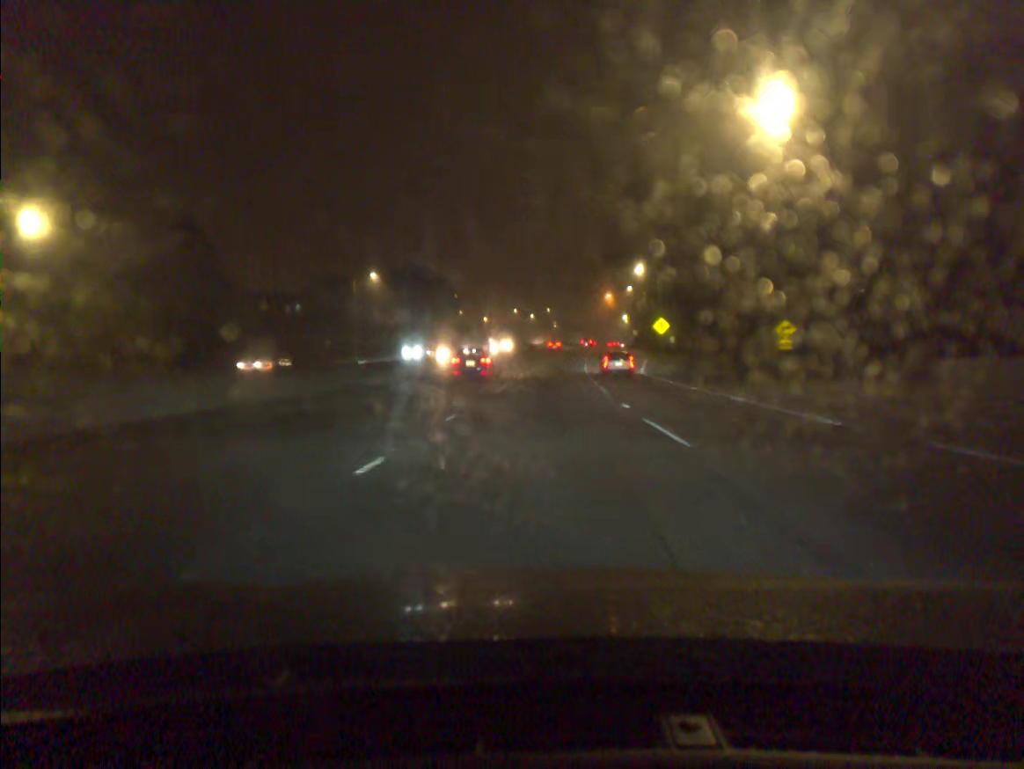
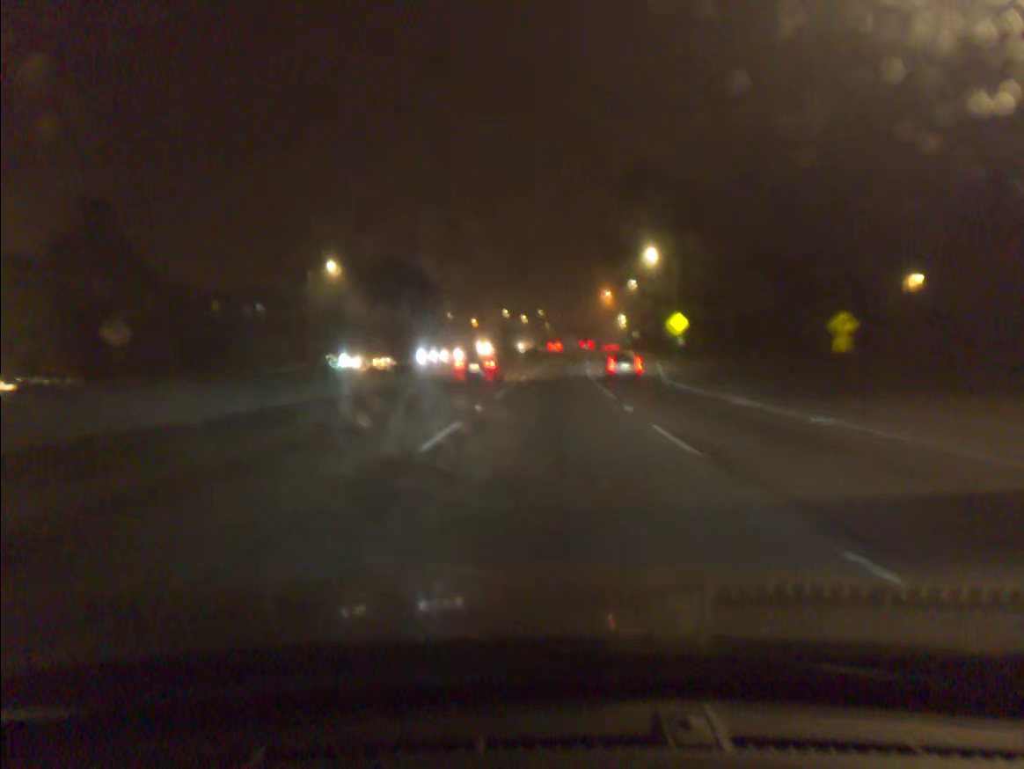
(+0.1, +14.3) m; +1°
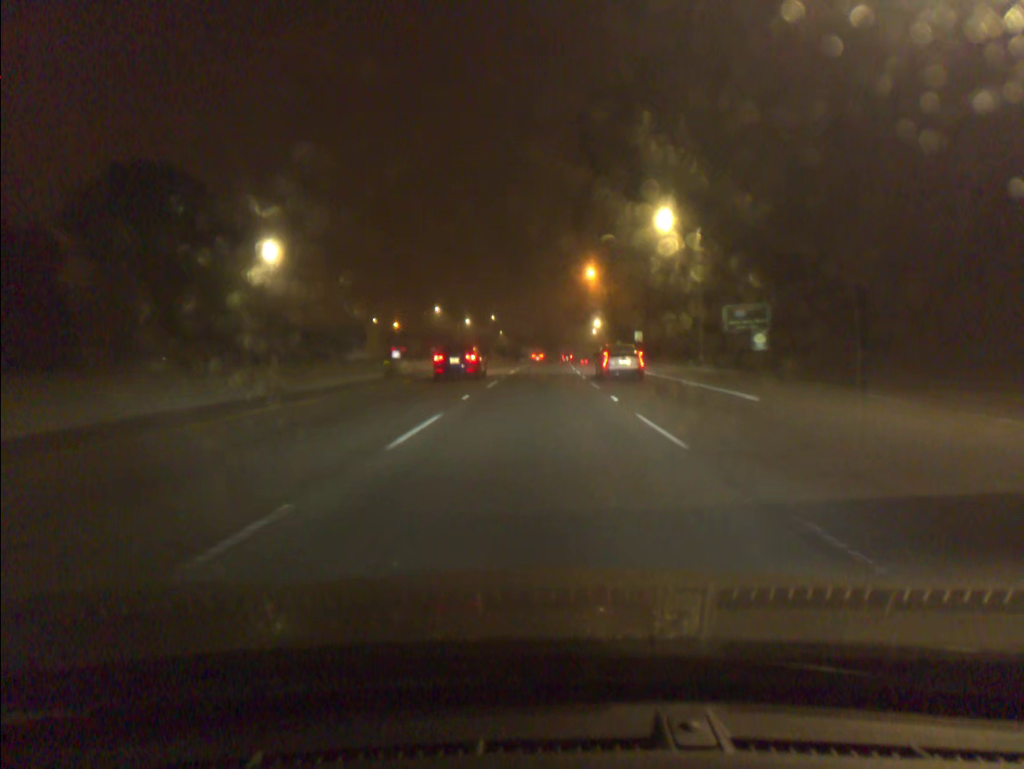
(+1.6, +57.5) m; +3°
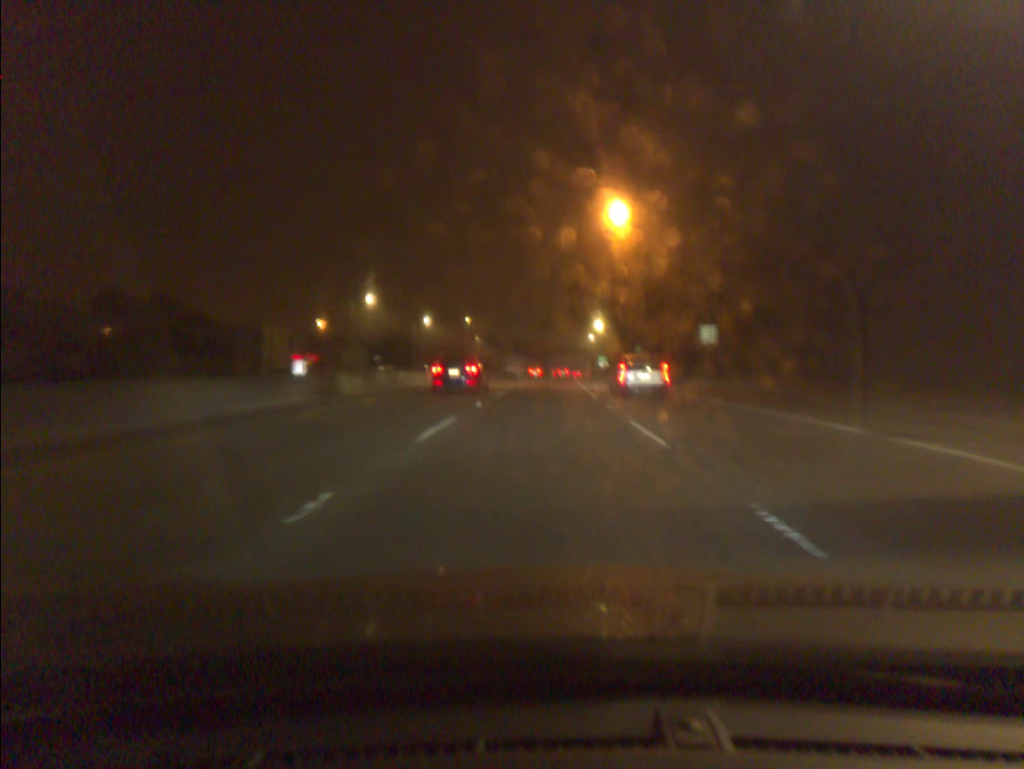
(+0.3, +43.2) m; +1°
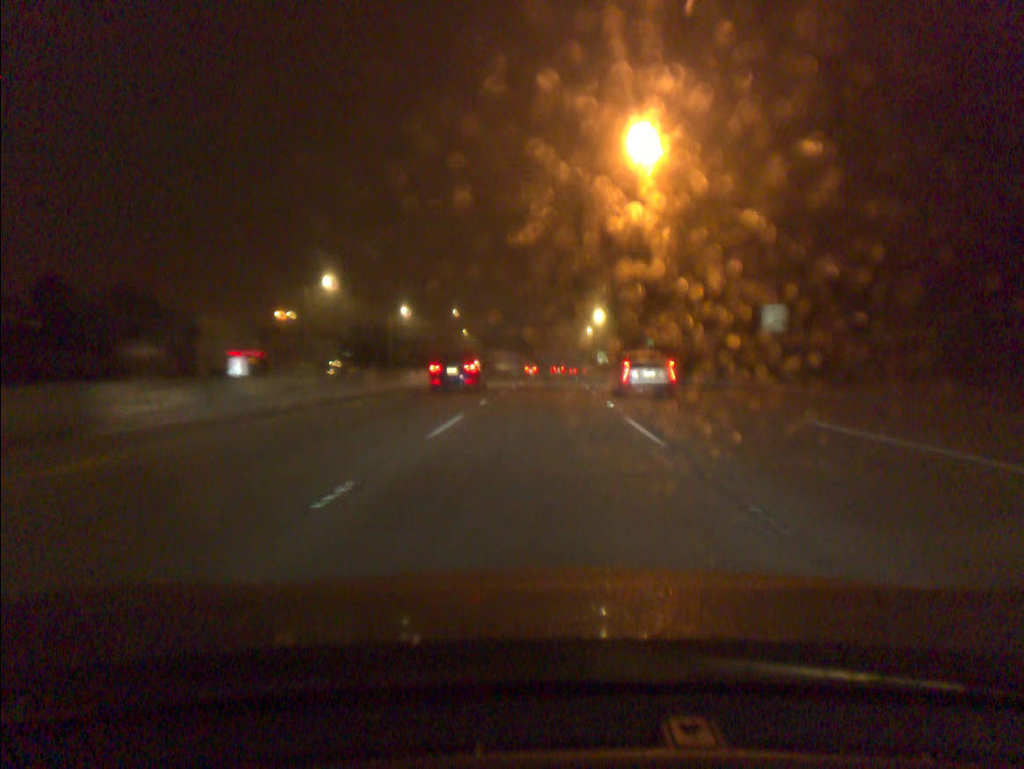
(0.0, +14.4) m; 0°
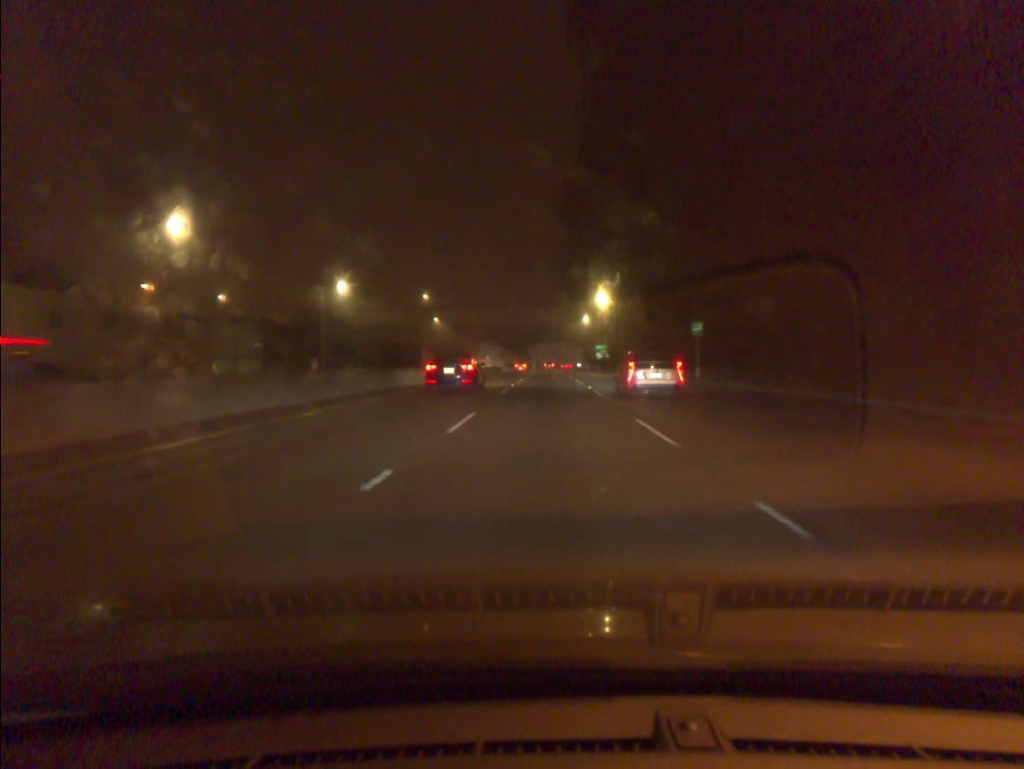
(+0.2, +28.6) m; +1°
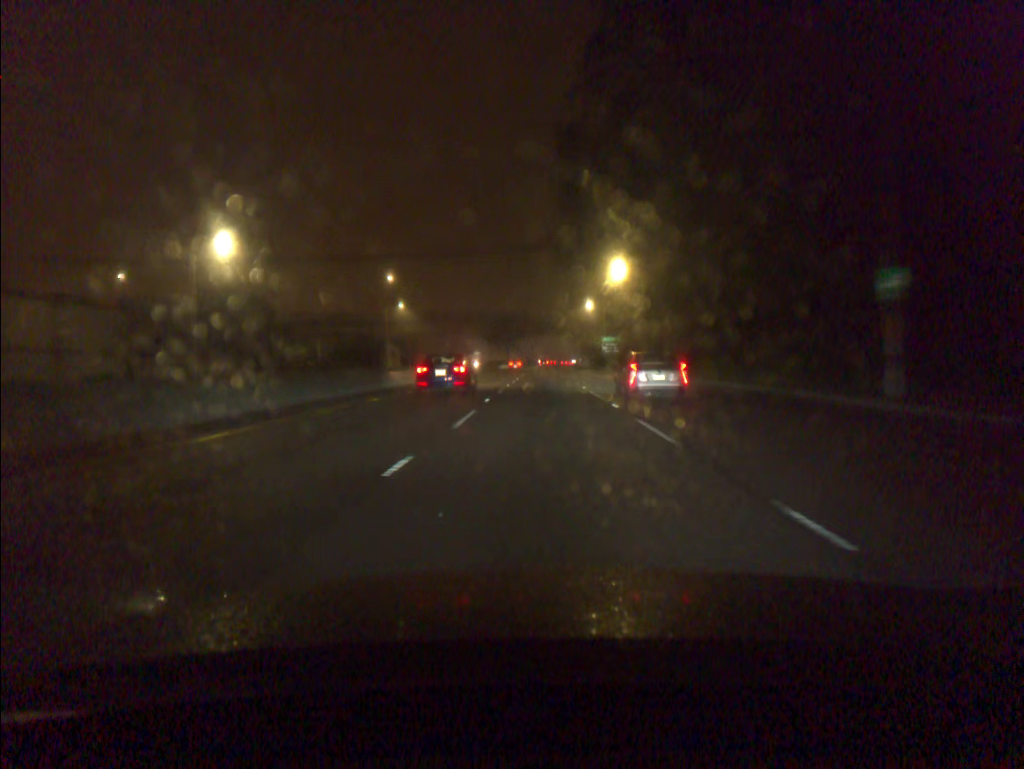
(+0.1, +28.6) m; +1°
